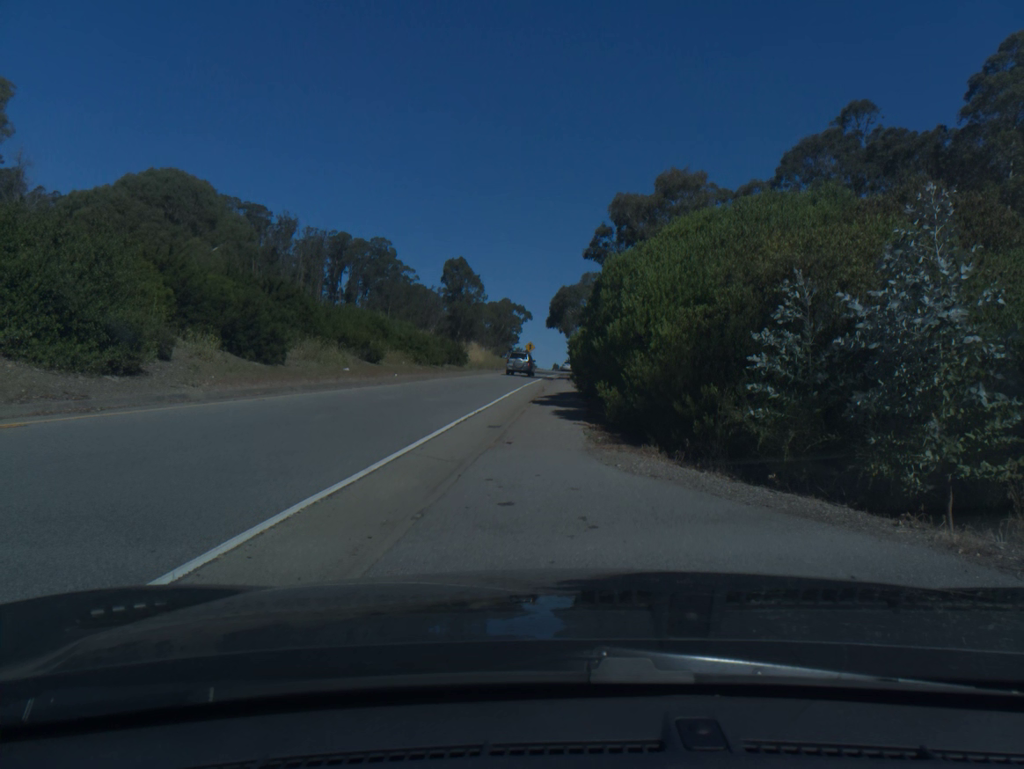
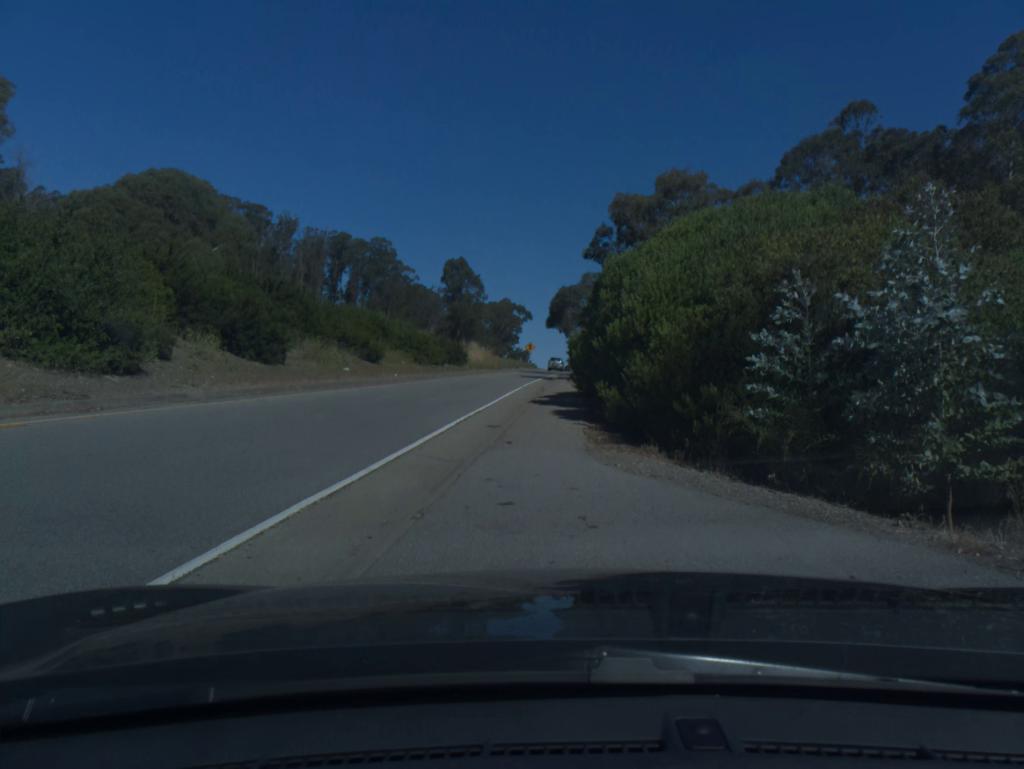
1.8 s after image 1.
(0.0, 0.0) m; 0°
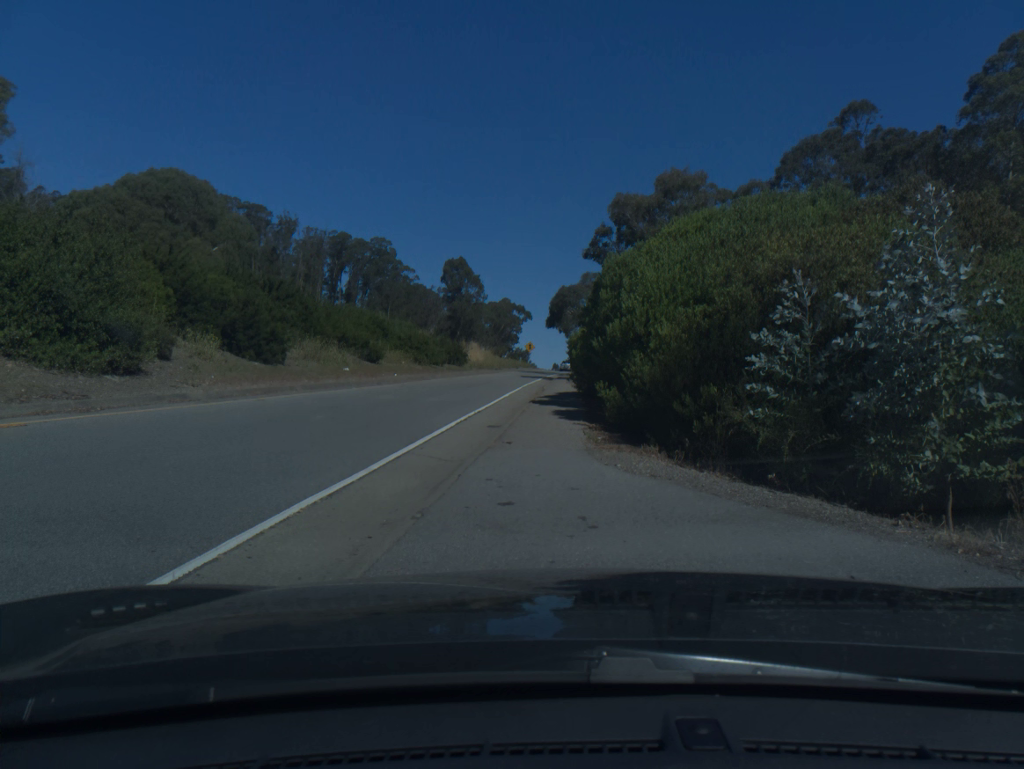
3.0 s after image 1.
(0.0, 0.0) m; 0°
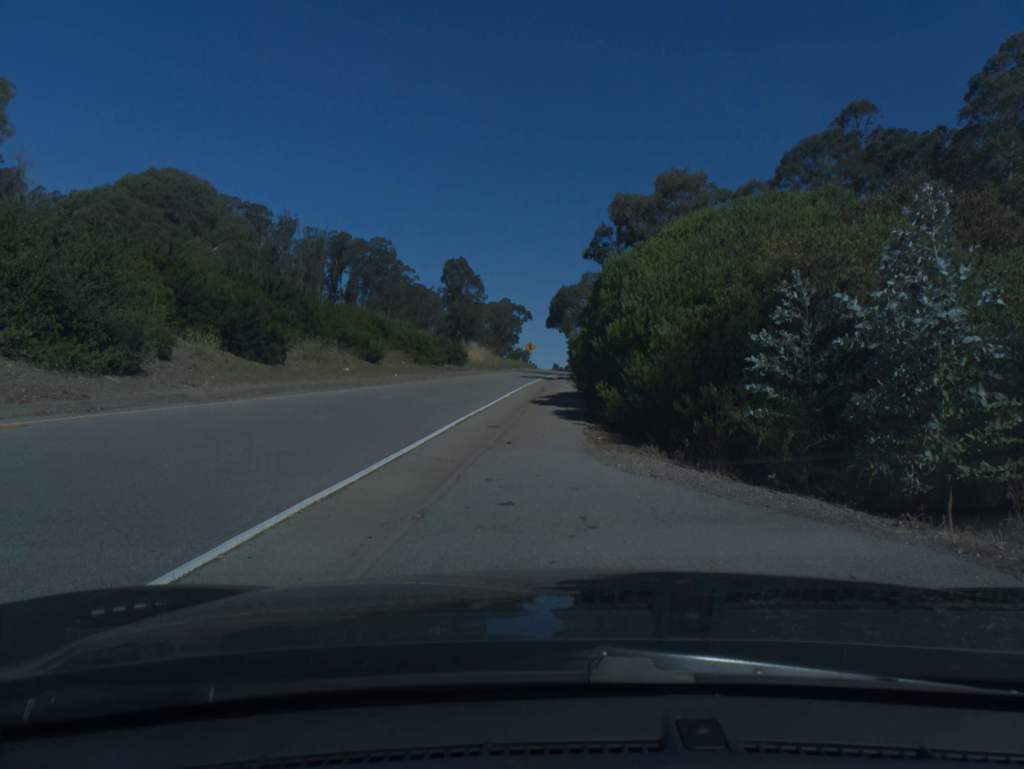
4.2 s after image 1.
(0.0, 0.0) m; 0°
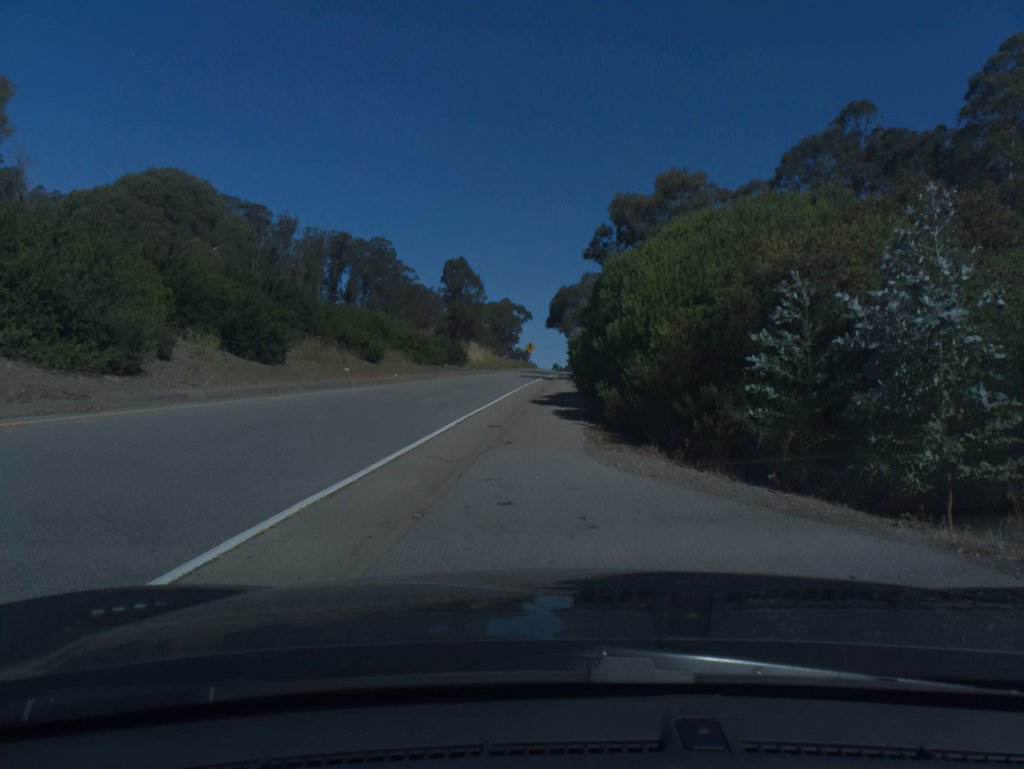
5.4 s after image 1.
(0.0, 0.0) m; 0°
